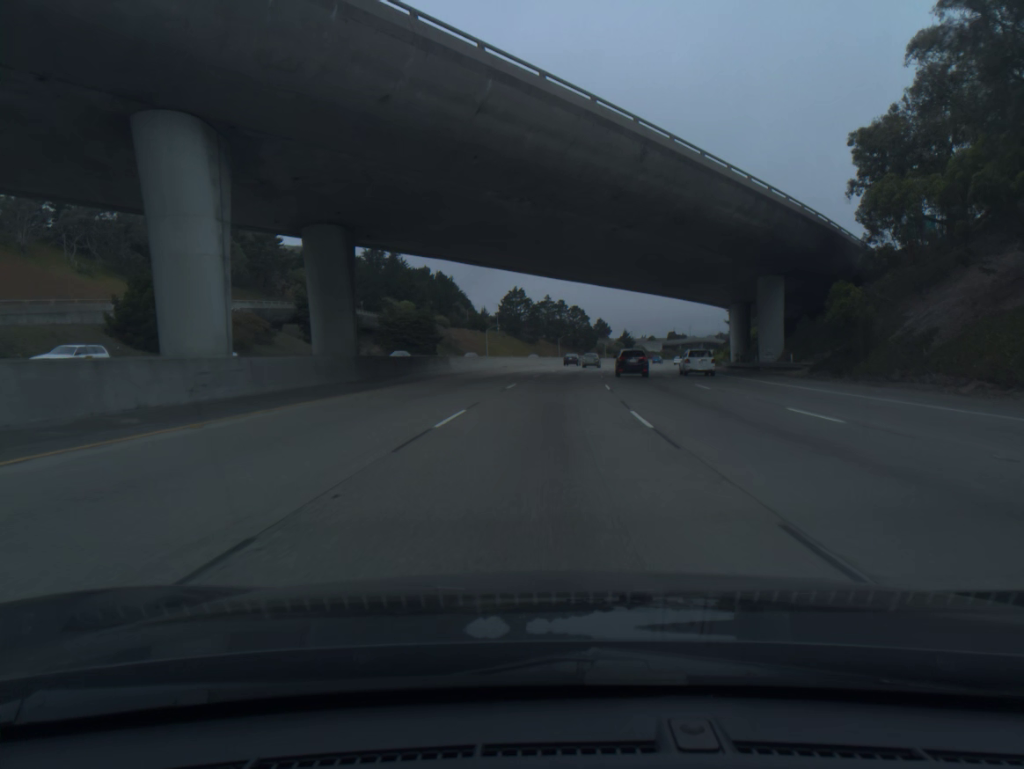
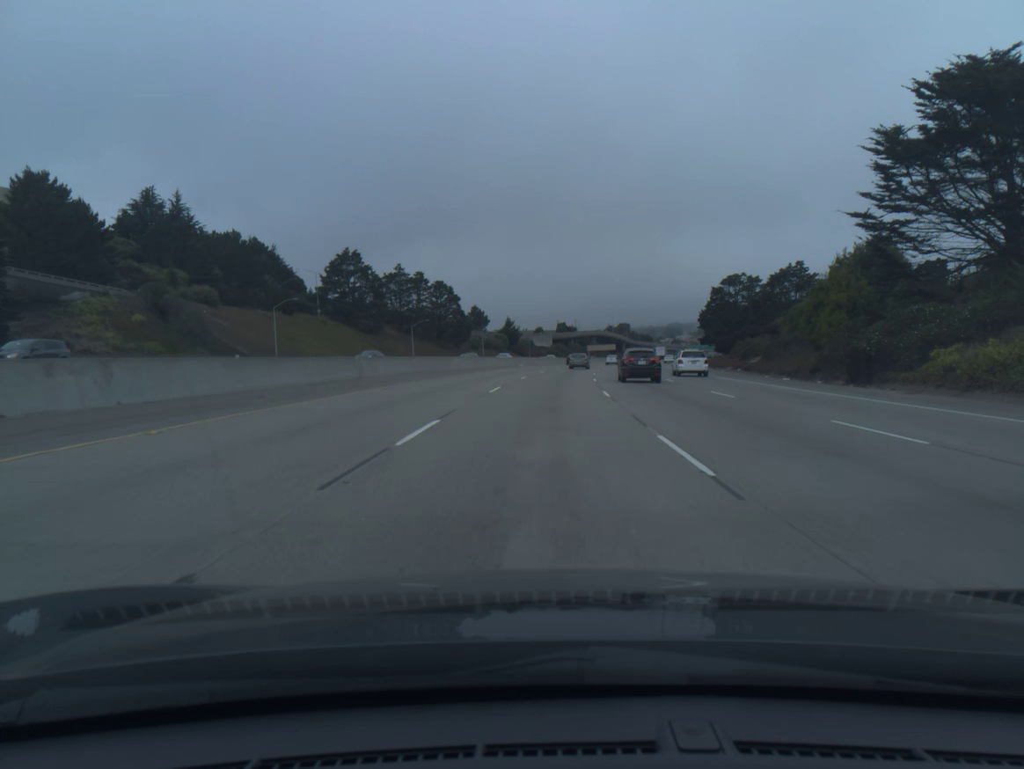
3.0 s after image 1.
(+6.5, +89.6) m; +9°
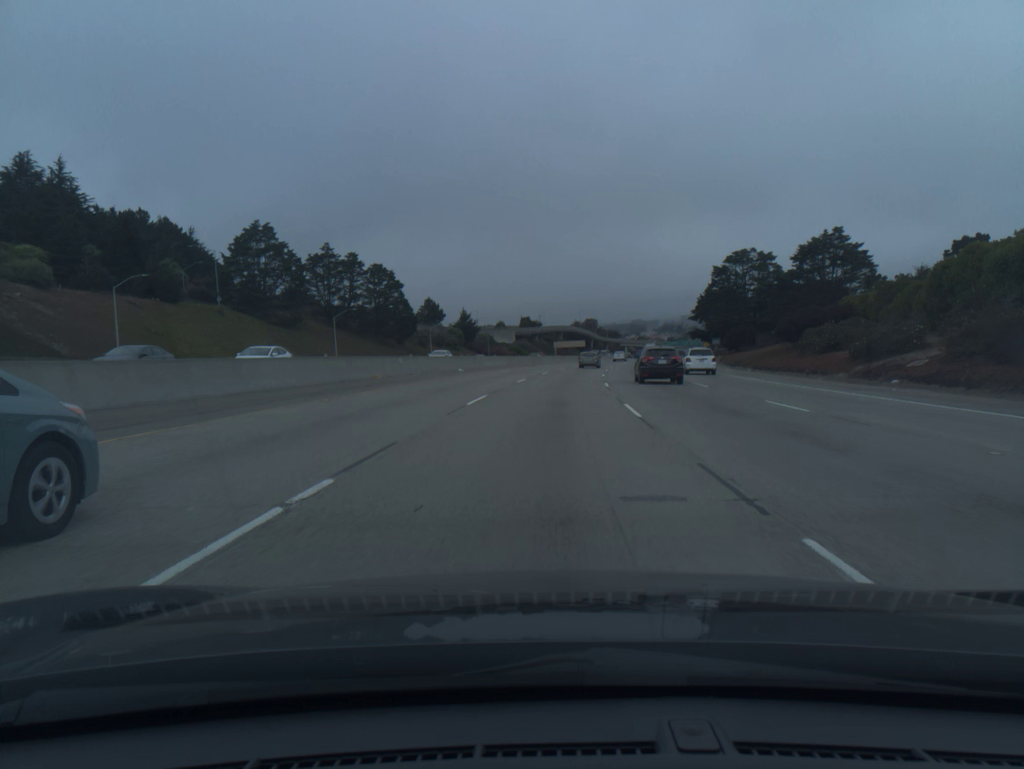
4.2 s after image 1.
(+0.9, +35.7) m; +3°
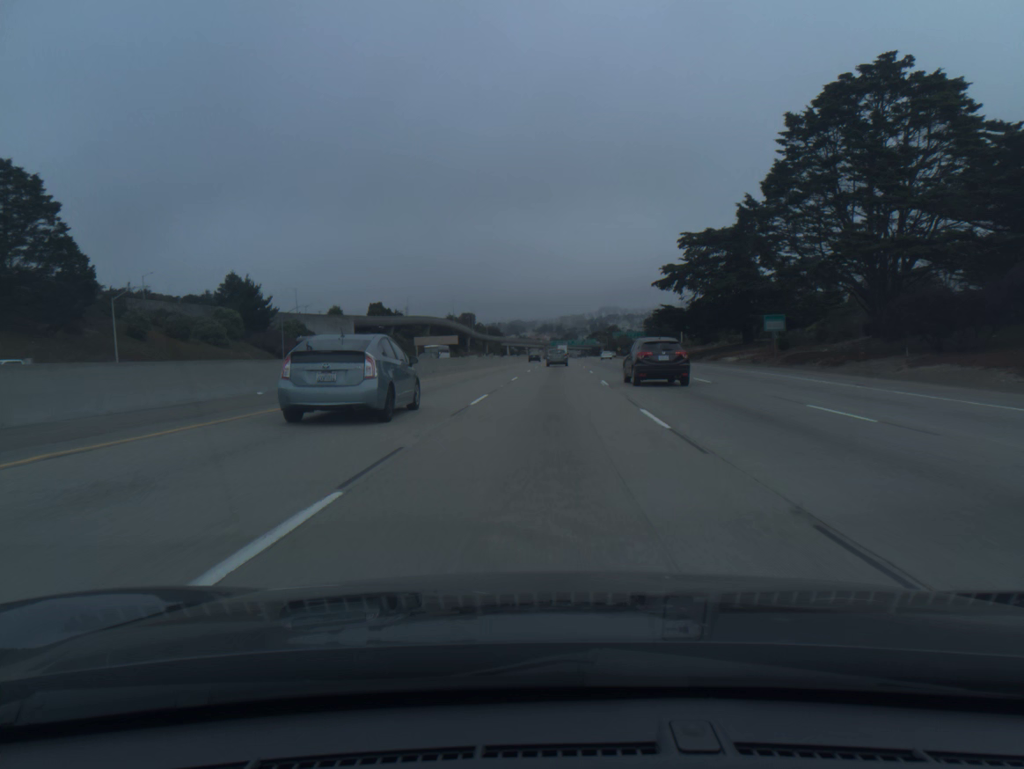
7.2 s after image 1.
(+6.6, +88.1) m; +9°
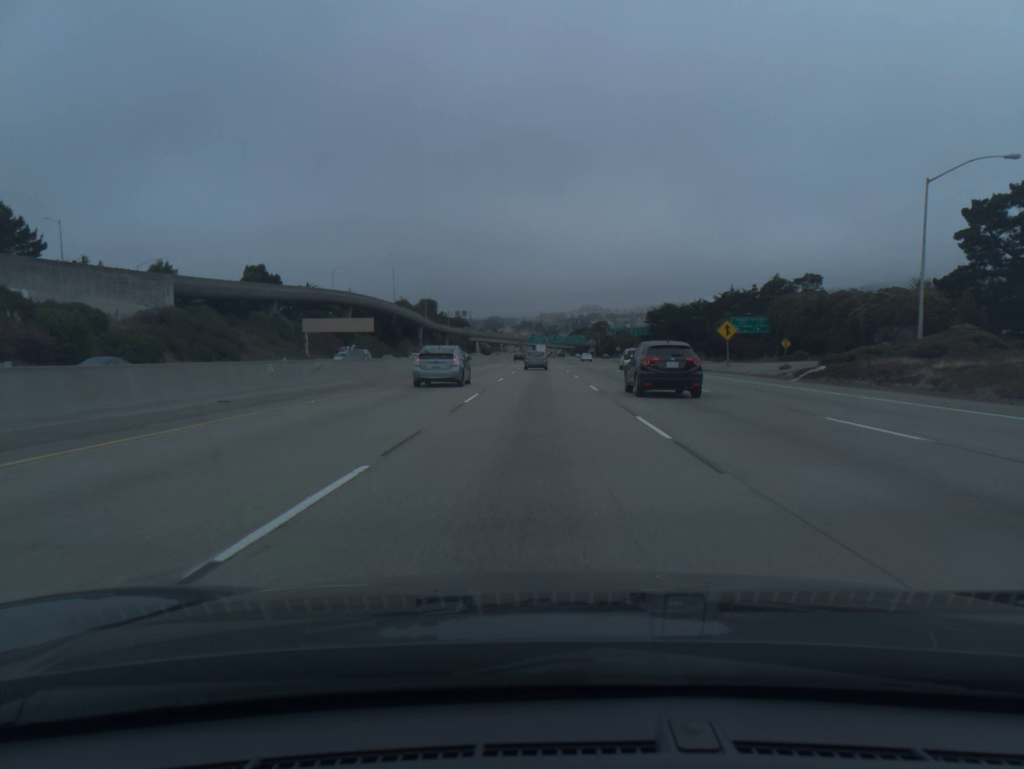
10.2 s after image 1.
(+2.3, +86.5) m; +2°
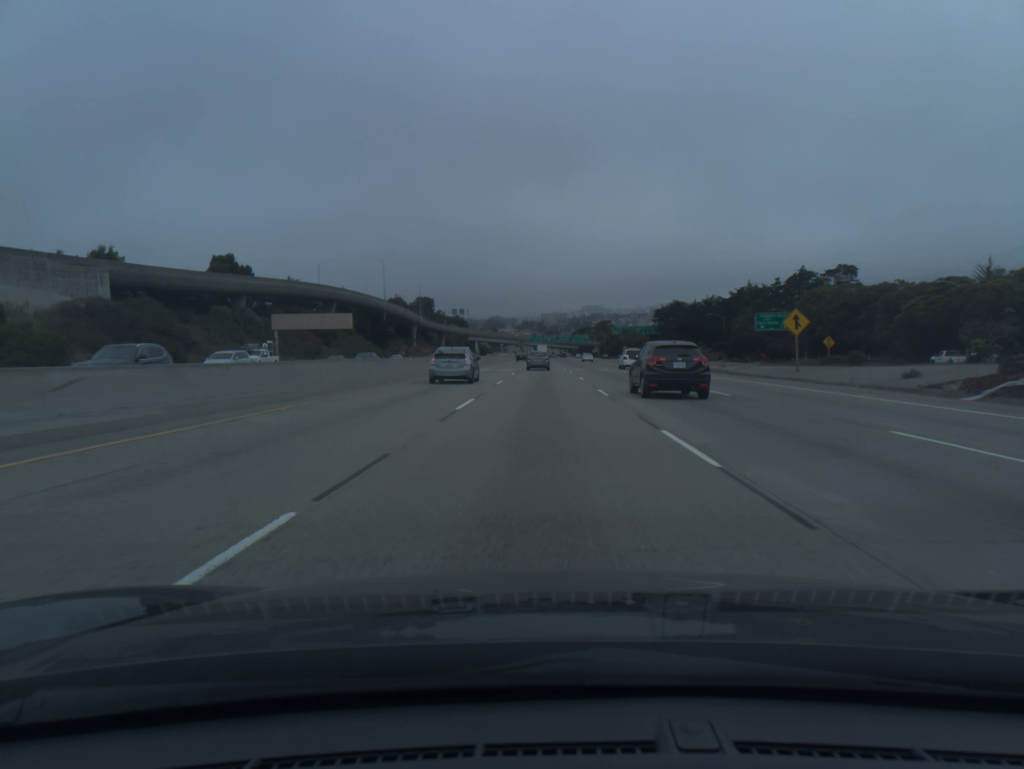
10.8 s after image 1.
(0.0, +17.1) m; 0°
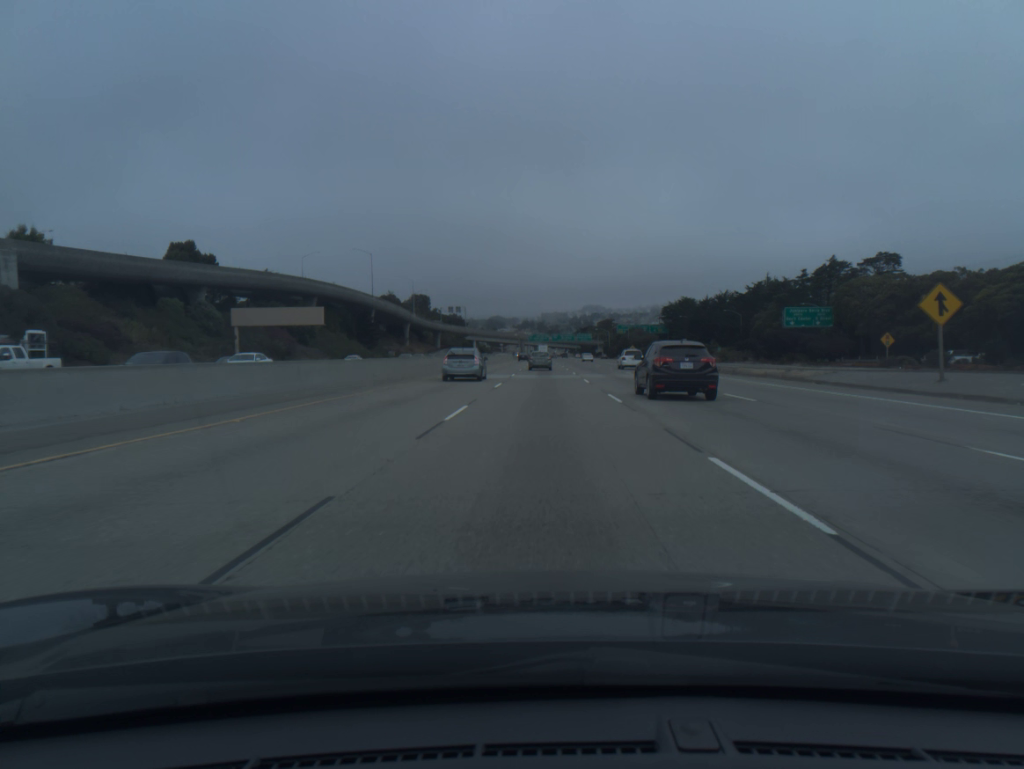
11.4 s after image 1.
(0.0, +17.1) m; 0°
